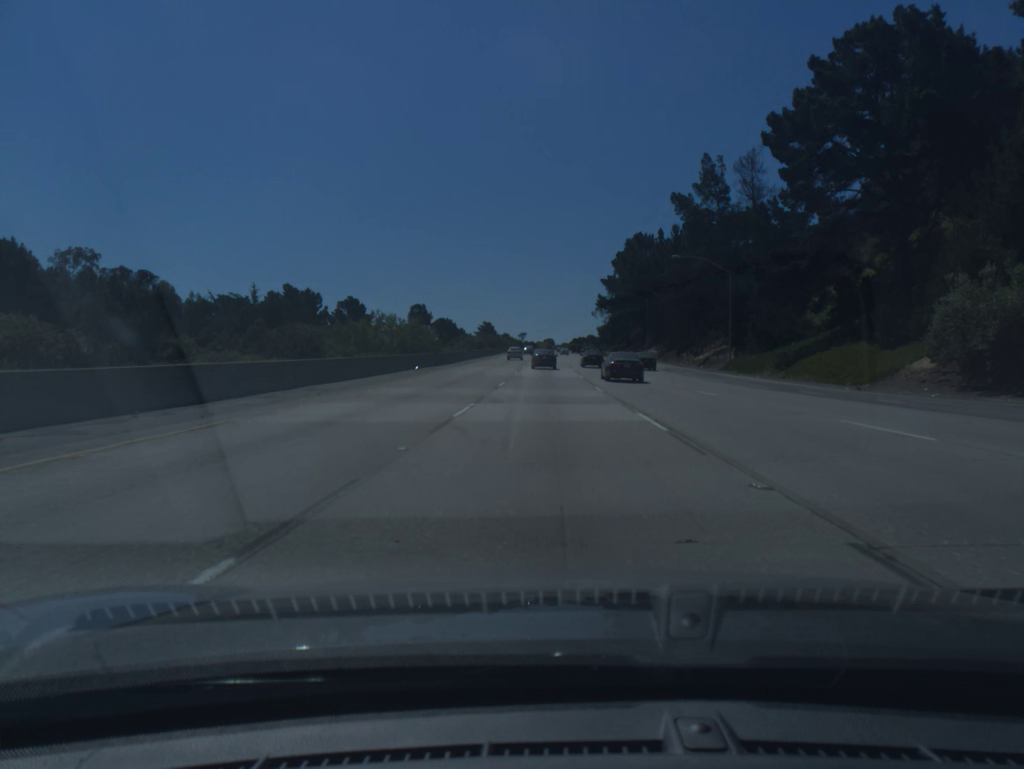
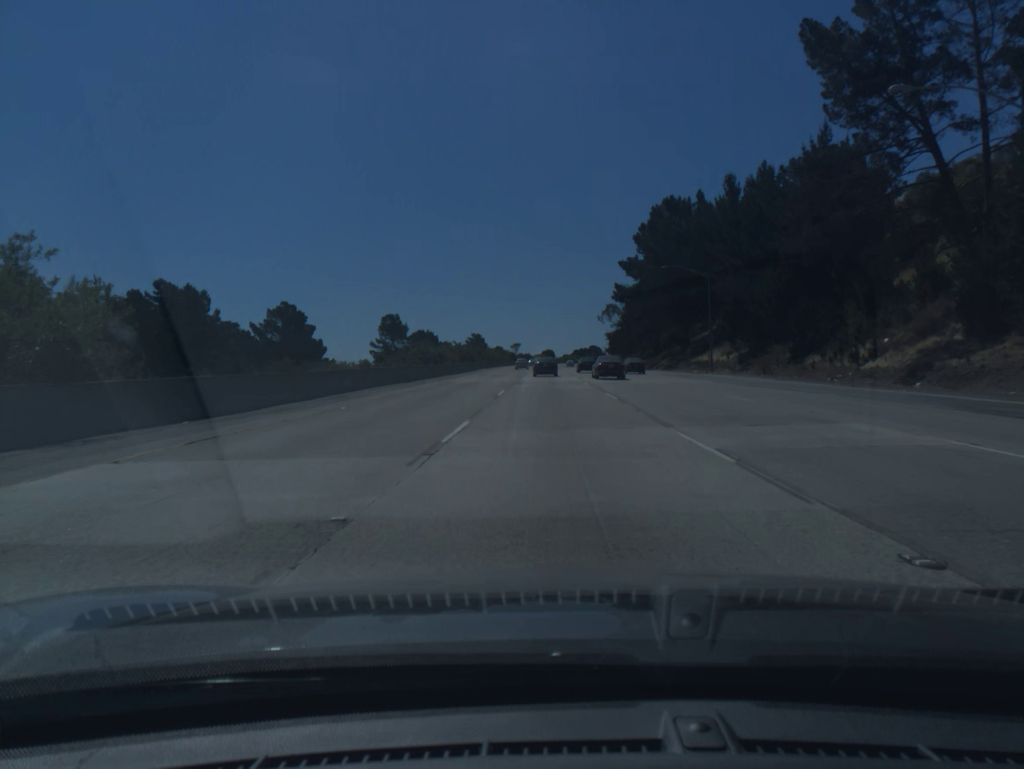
(-0.2, +47.3) m; 0°
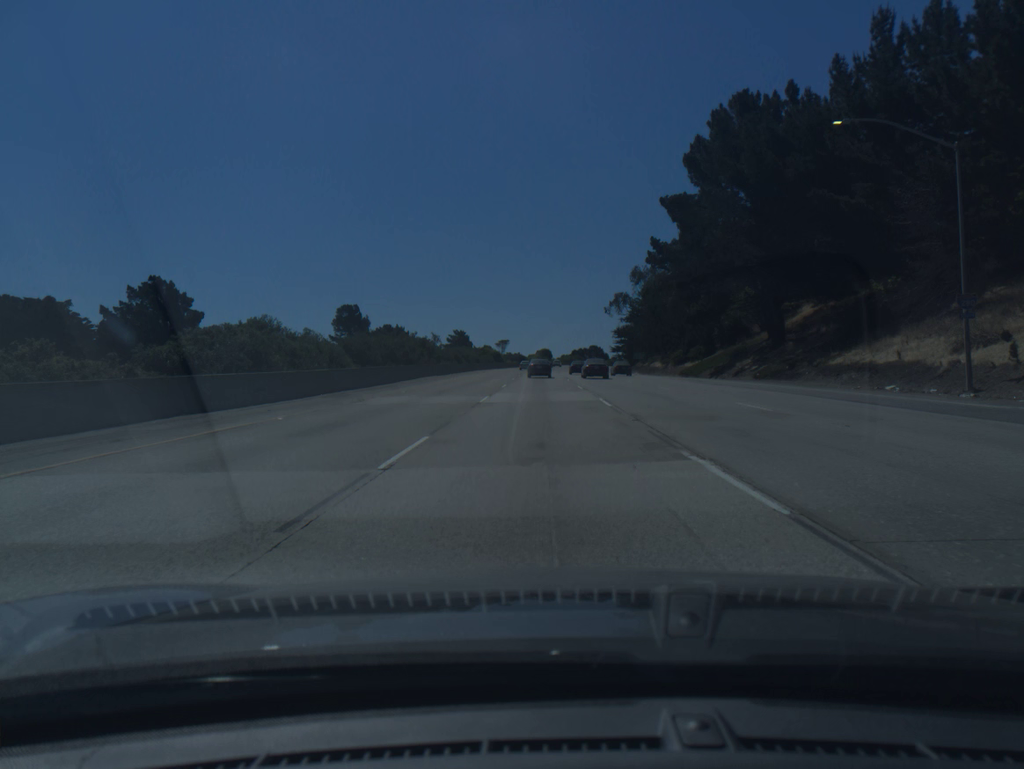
(+0.2, +47.0) m; 0°
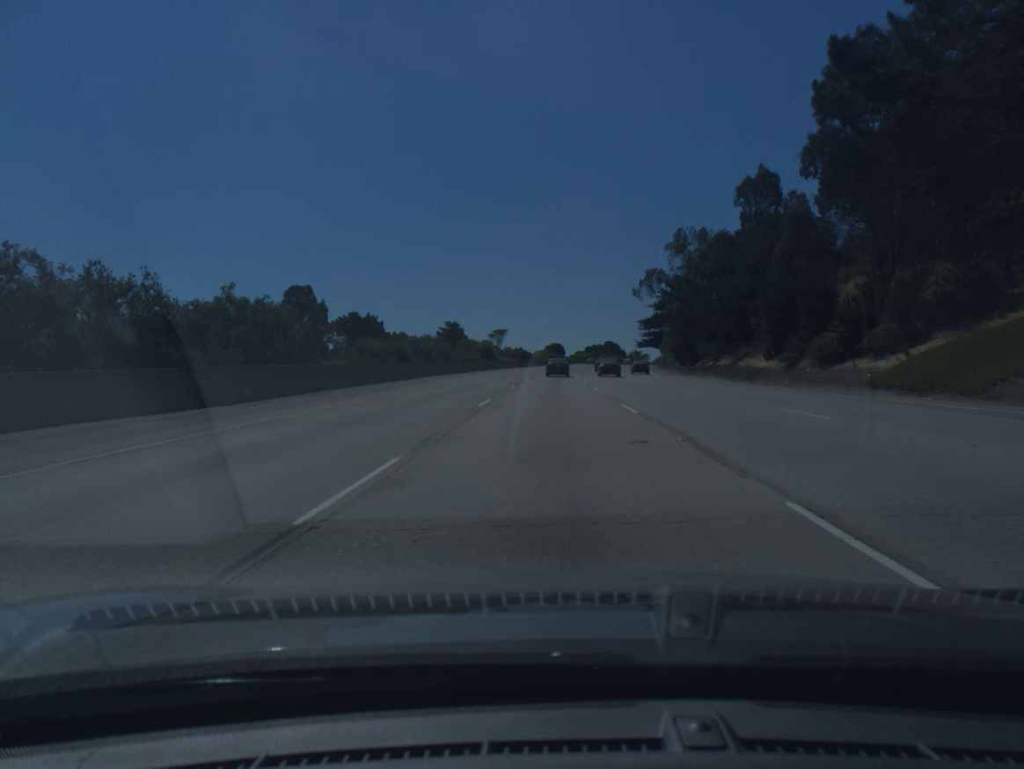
(-0.3, +47.1) m; -1°
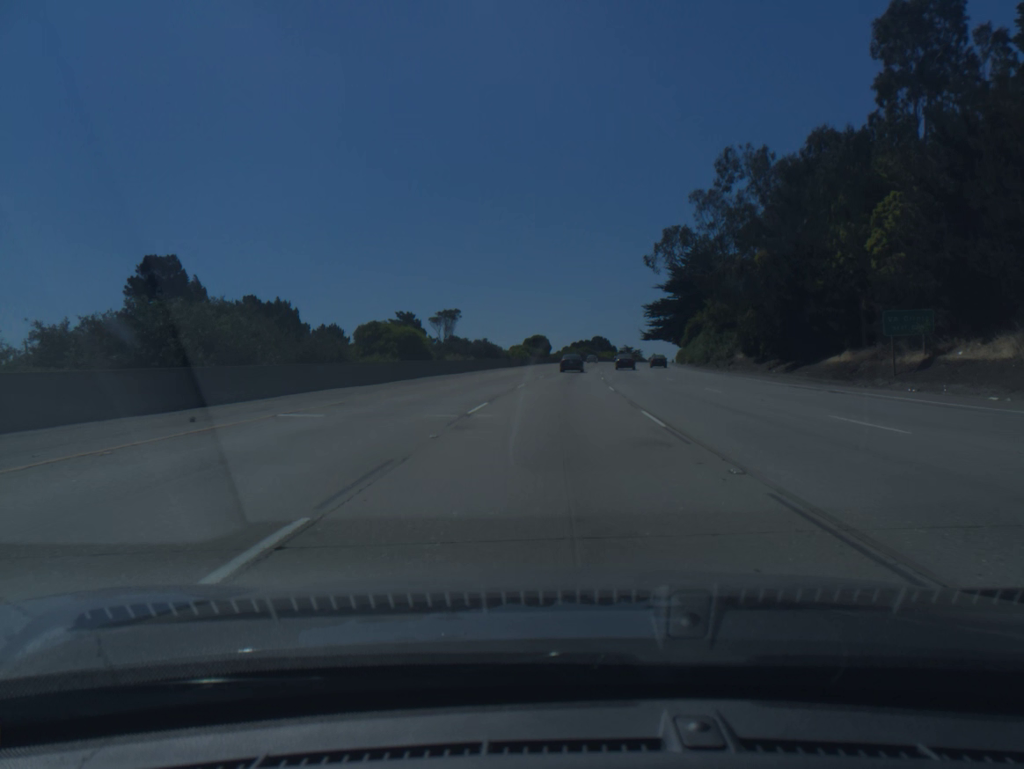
(+0.4, +47.4) m; +1°
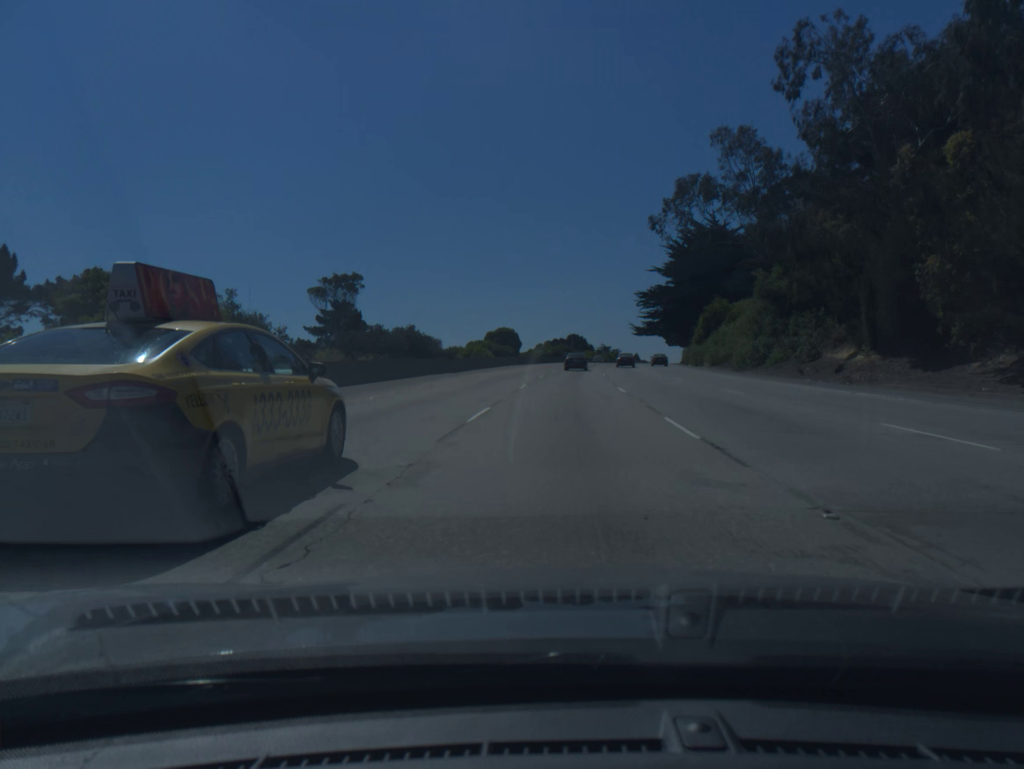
(+0.5, +31.8) m; +2°
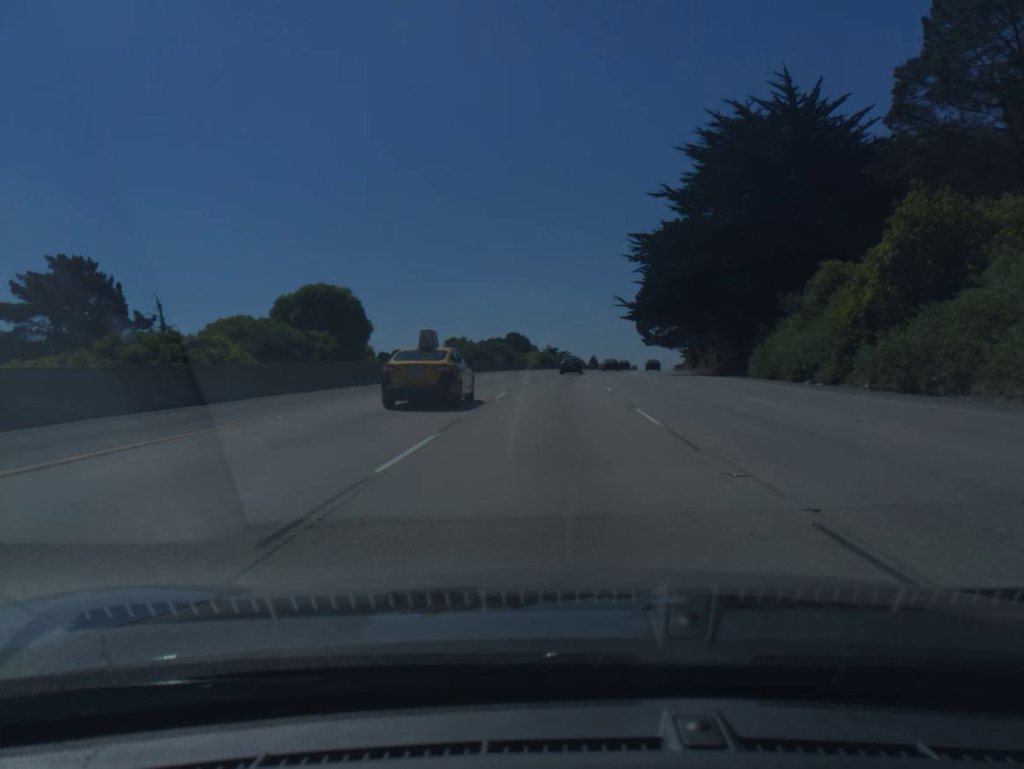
(+2.7, +63.9) m; +4°
